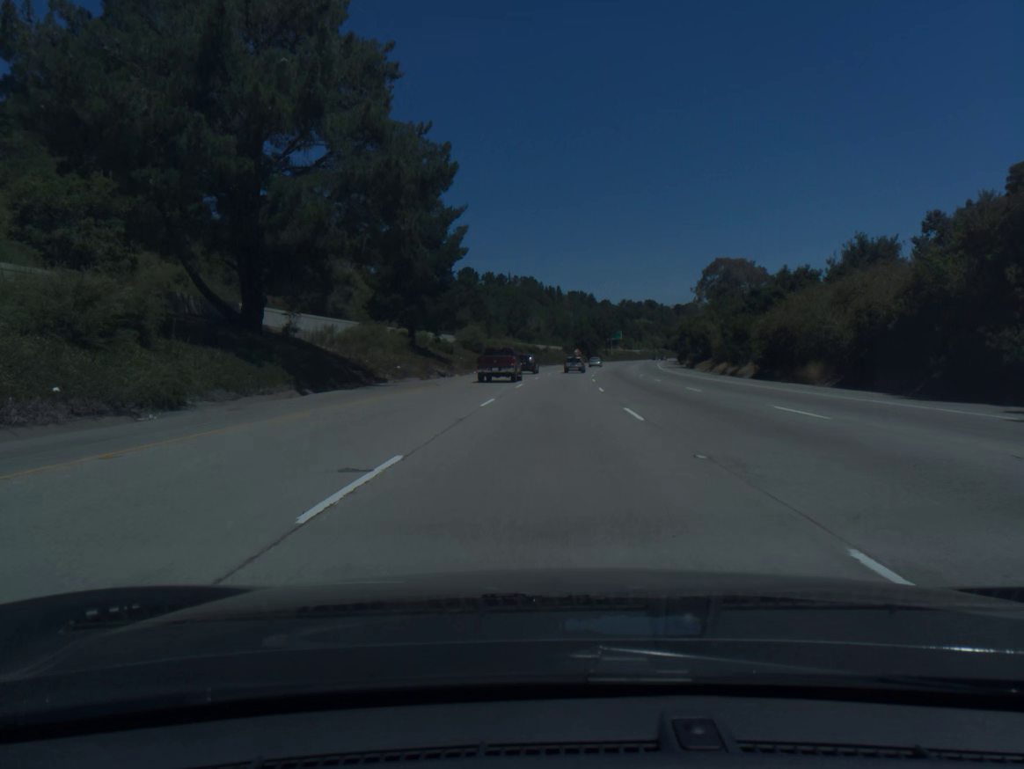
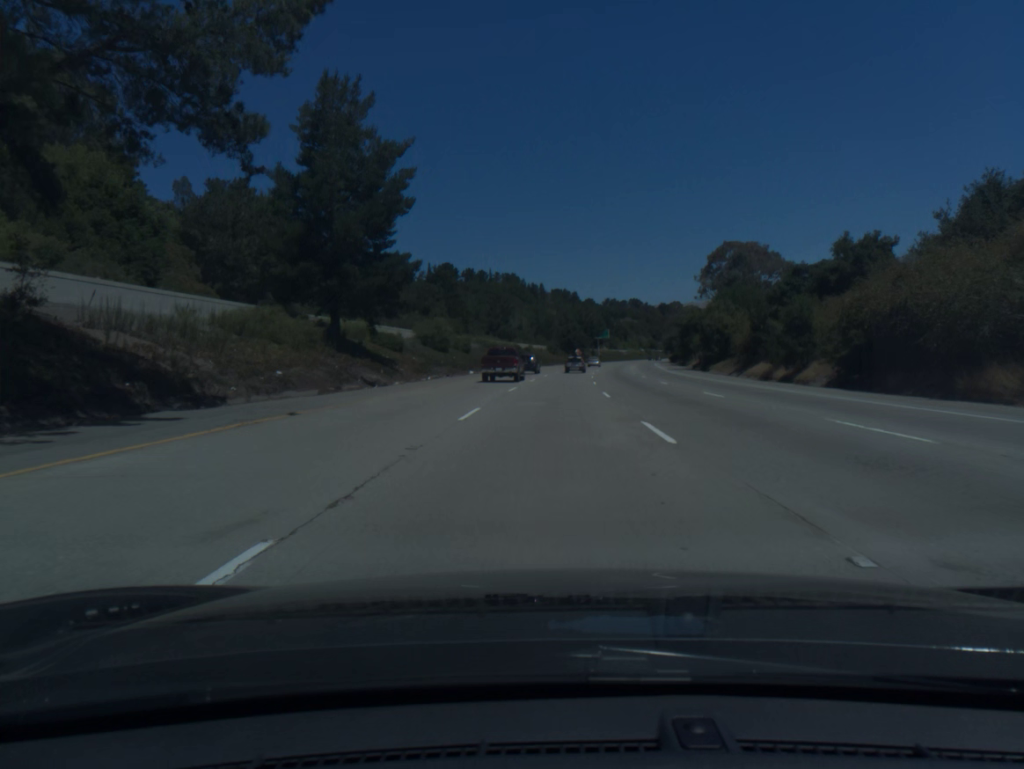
(+0.2, +19.0) m; +1°
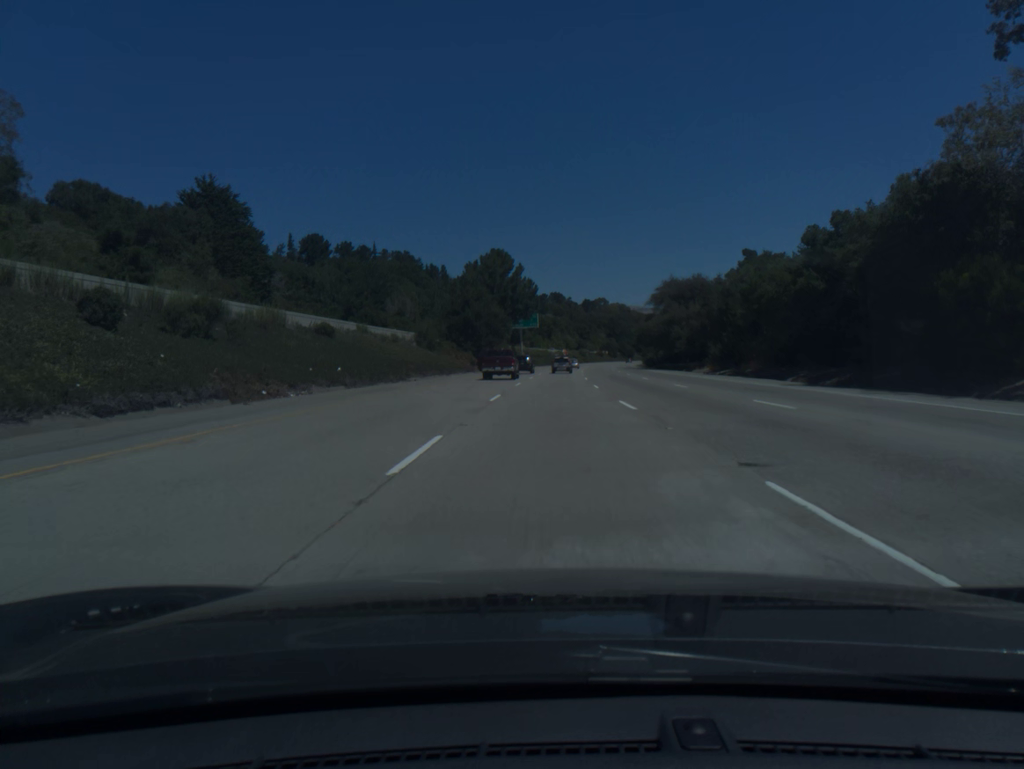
(+5.0, +95.4) m; +6°
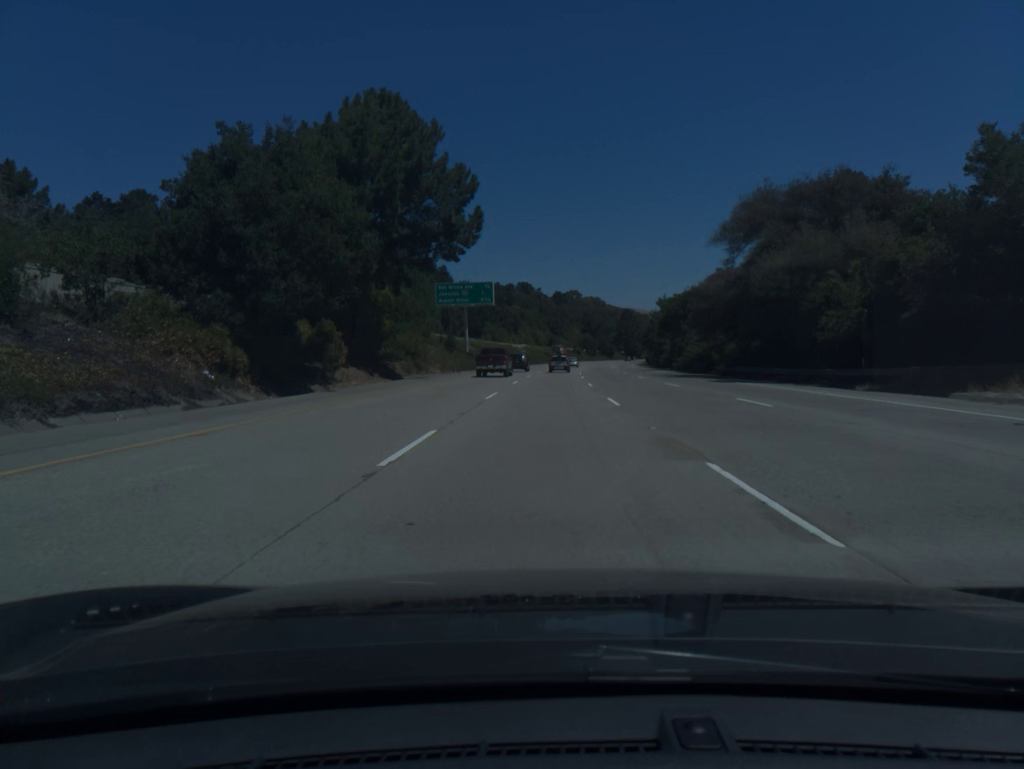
(+1.3, +57.5) m; +2°
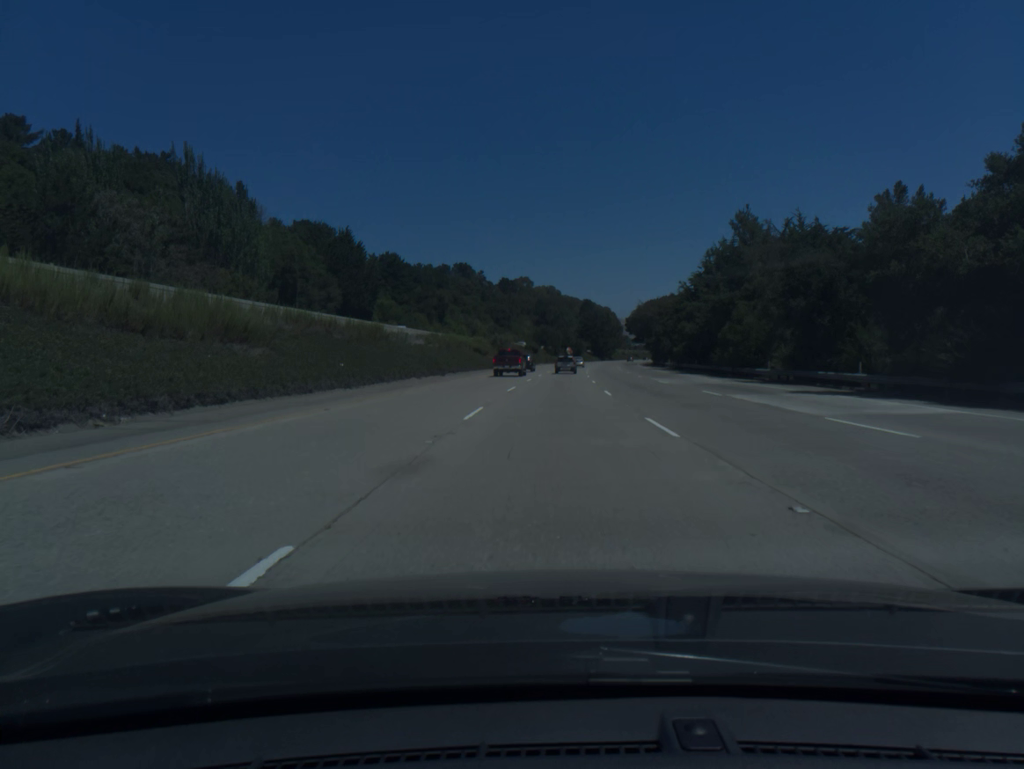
(+3.0, +95.3) m; +4°
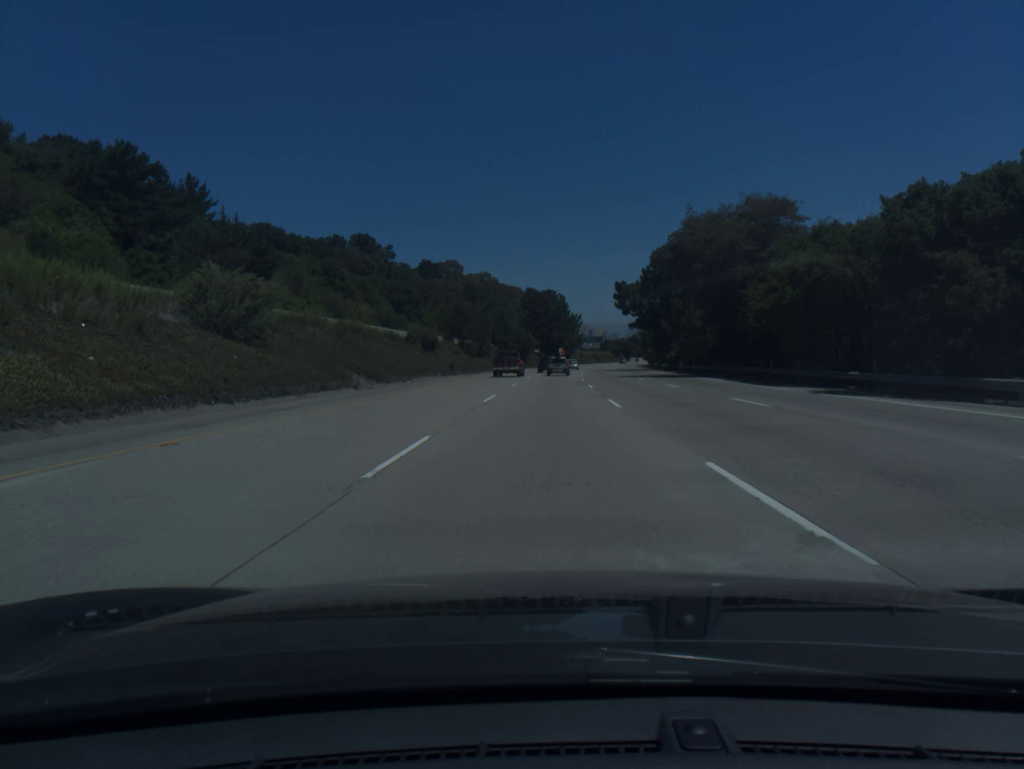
(+3.8, +94.6) m; +4°
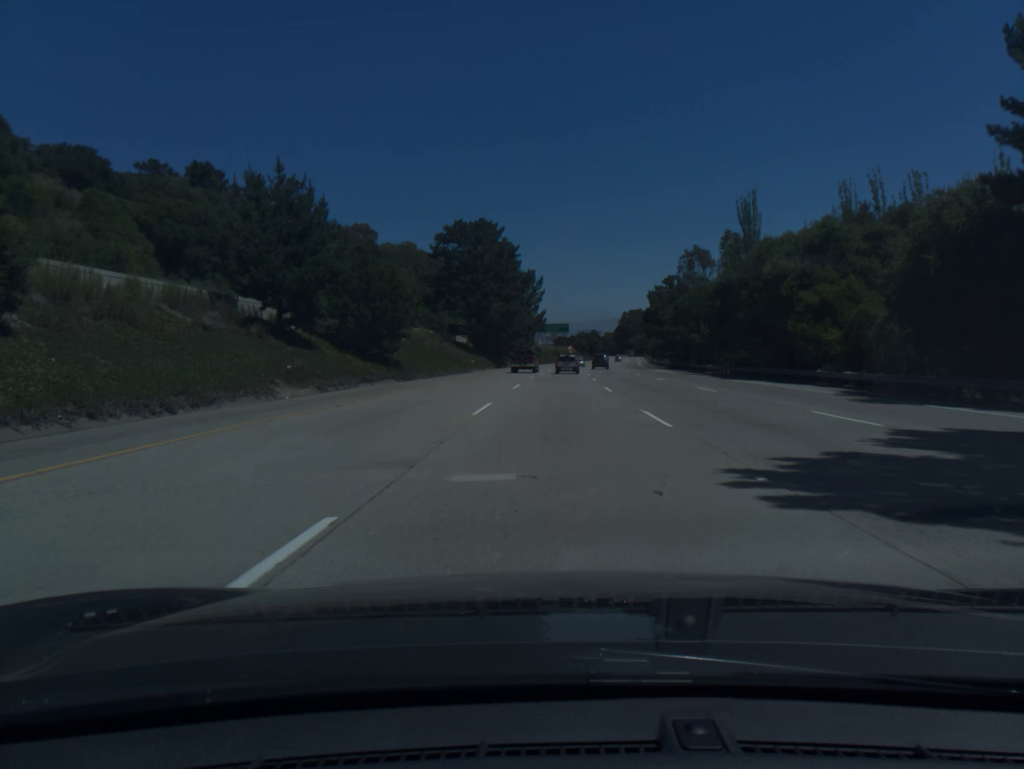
(+2.8, +94.0) m; +4°
